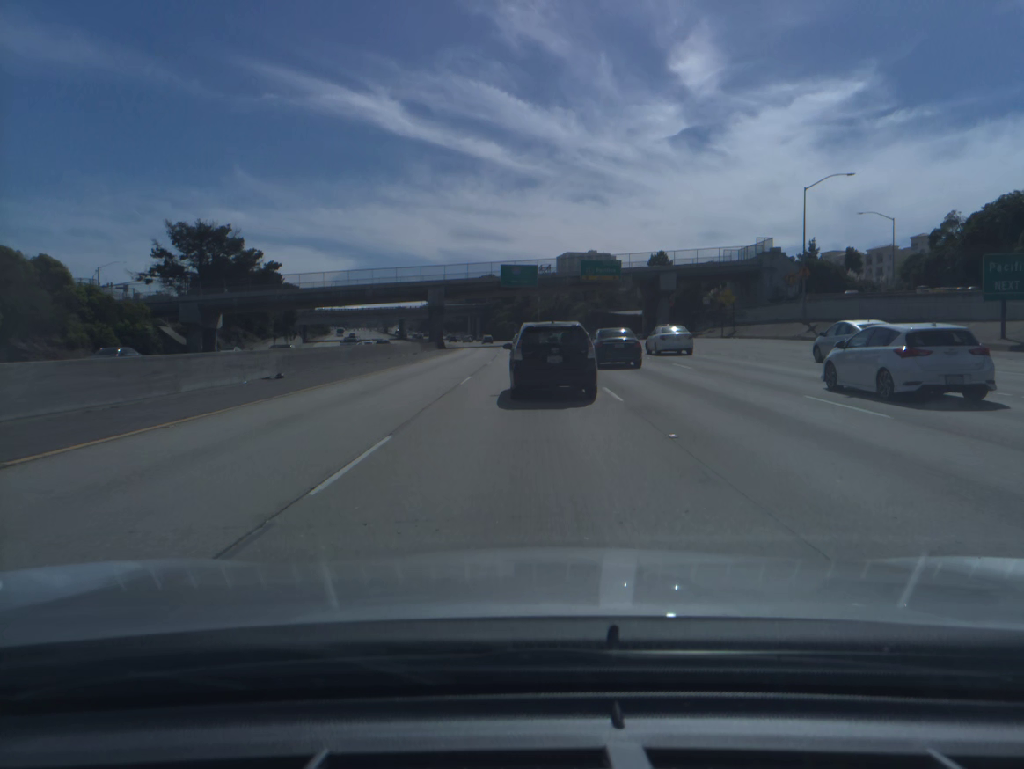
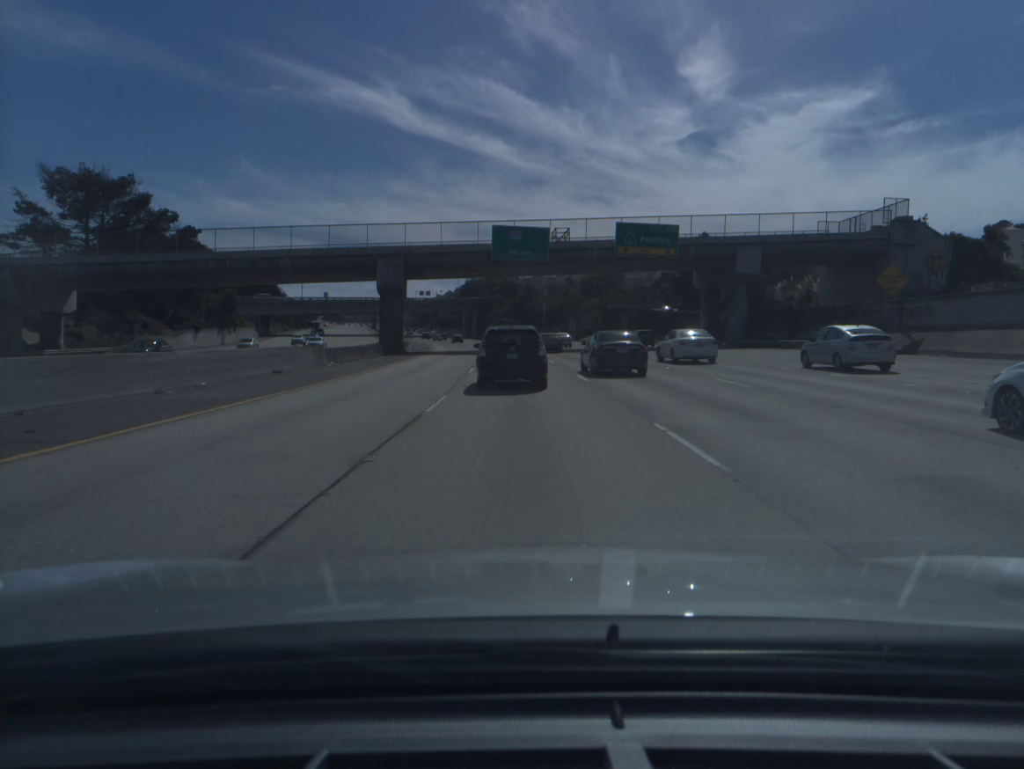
(-0.1, +36.6) m; 0°
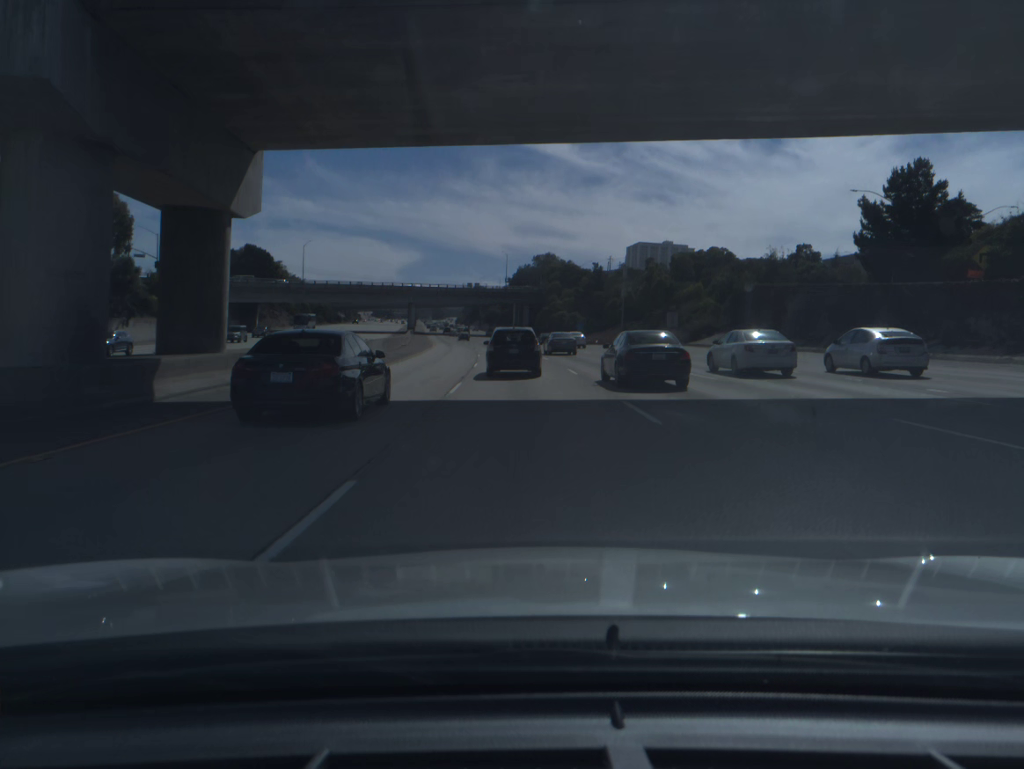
(-1.6, +54.4) m; -4°
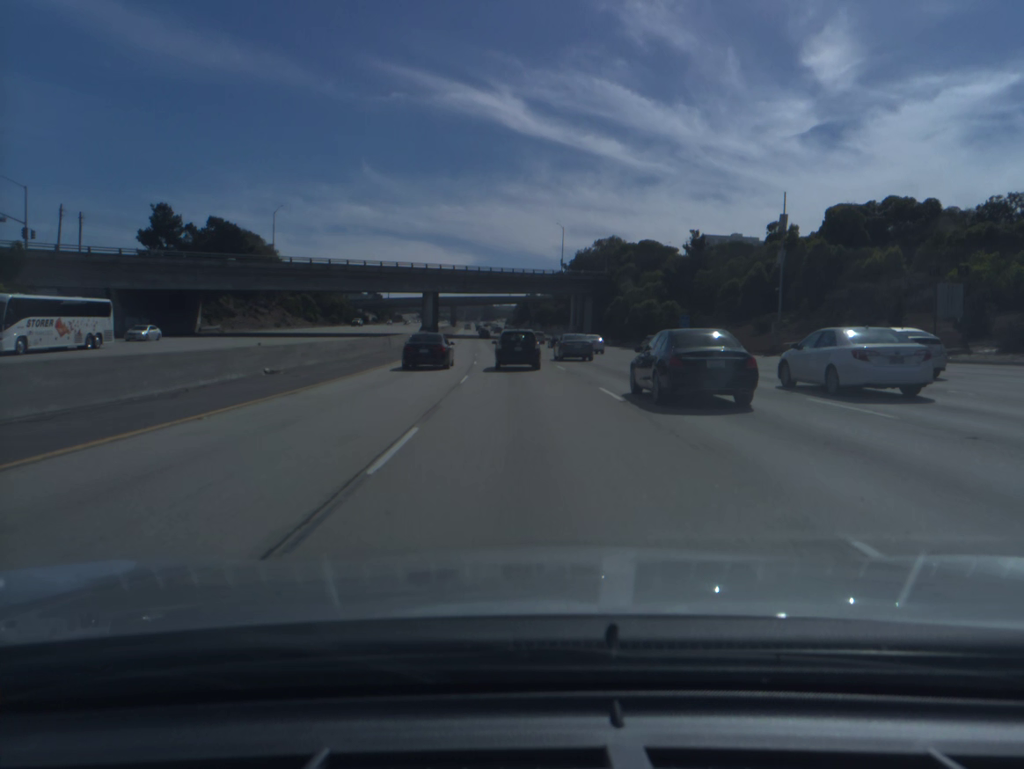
(-1.7, +54.1) m; -4°
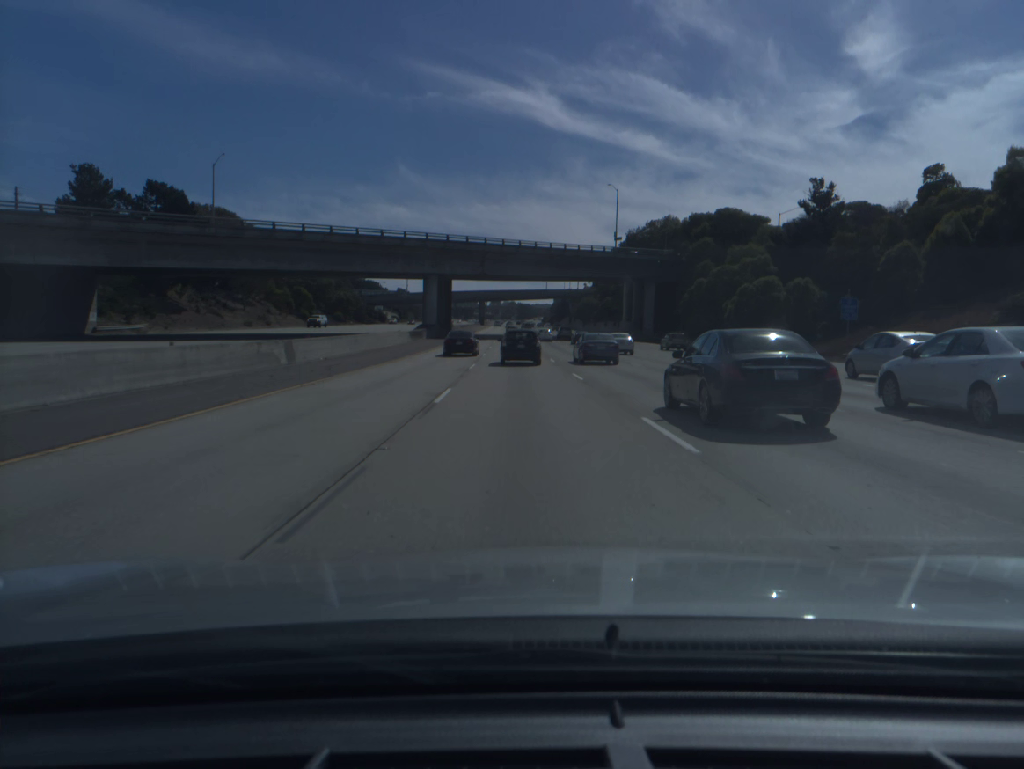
(-0.8, +36.1) m; -3°
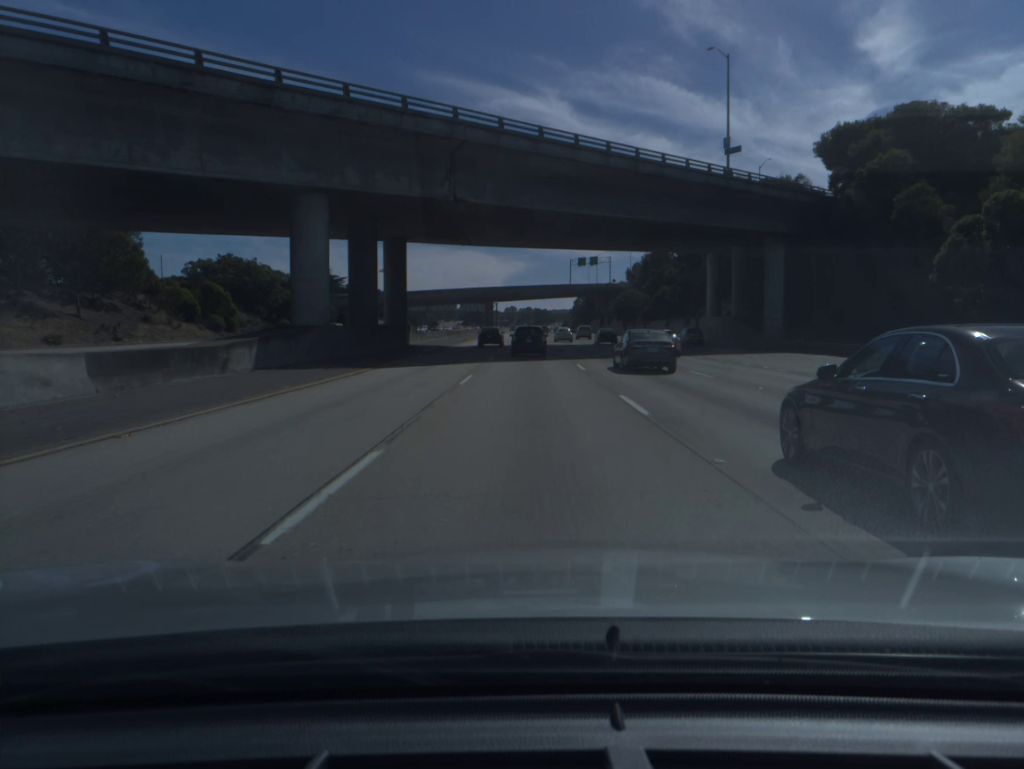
(-1.1, +54.1) m; -1°
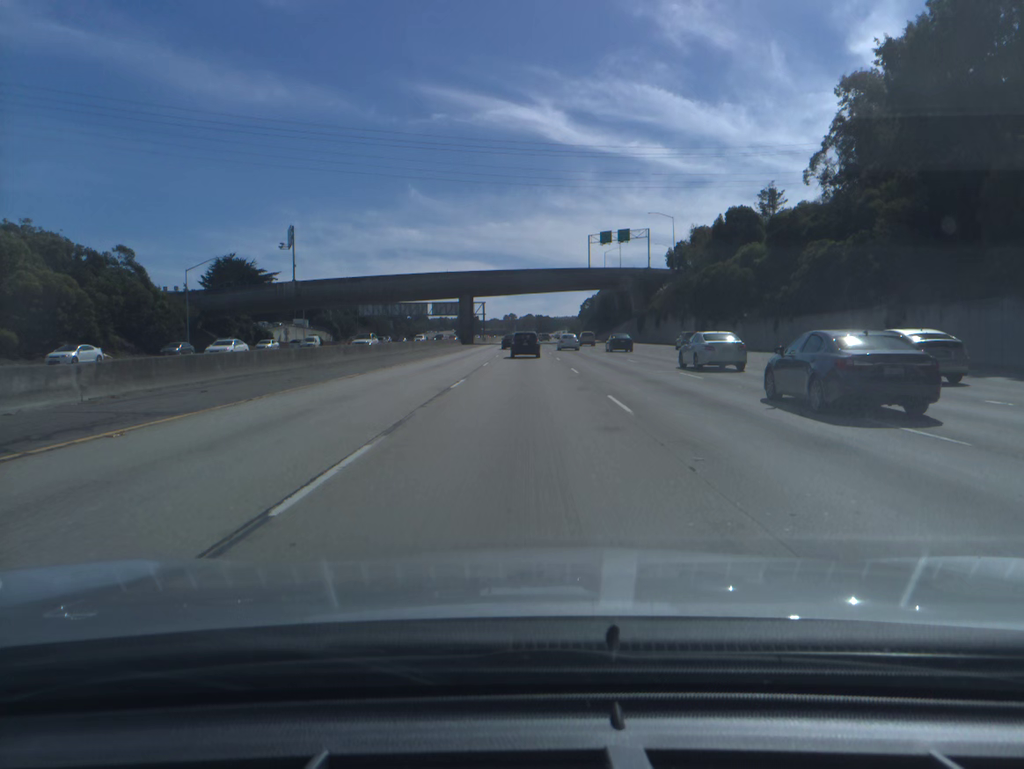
(+0.1, +72.5) m; 0°
